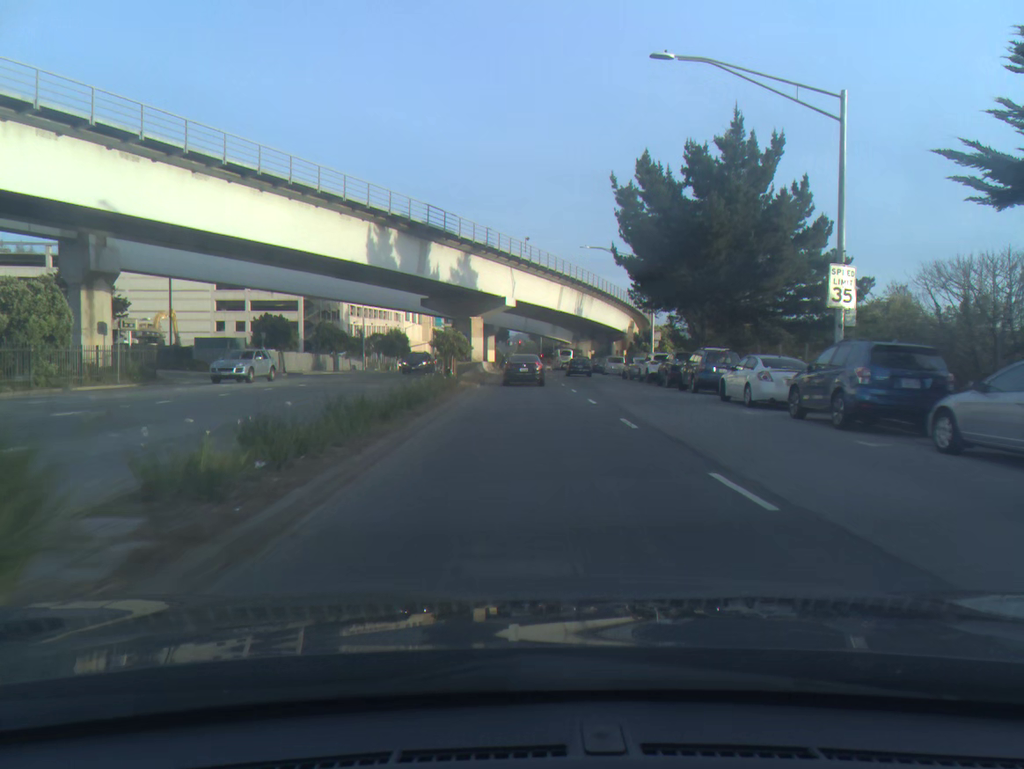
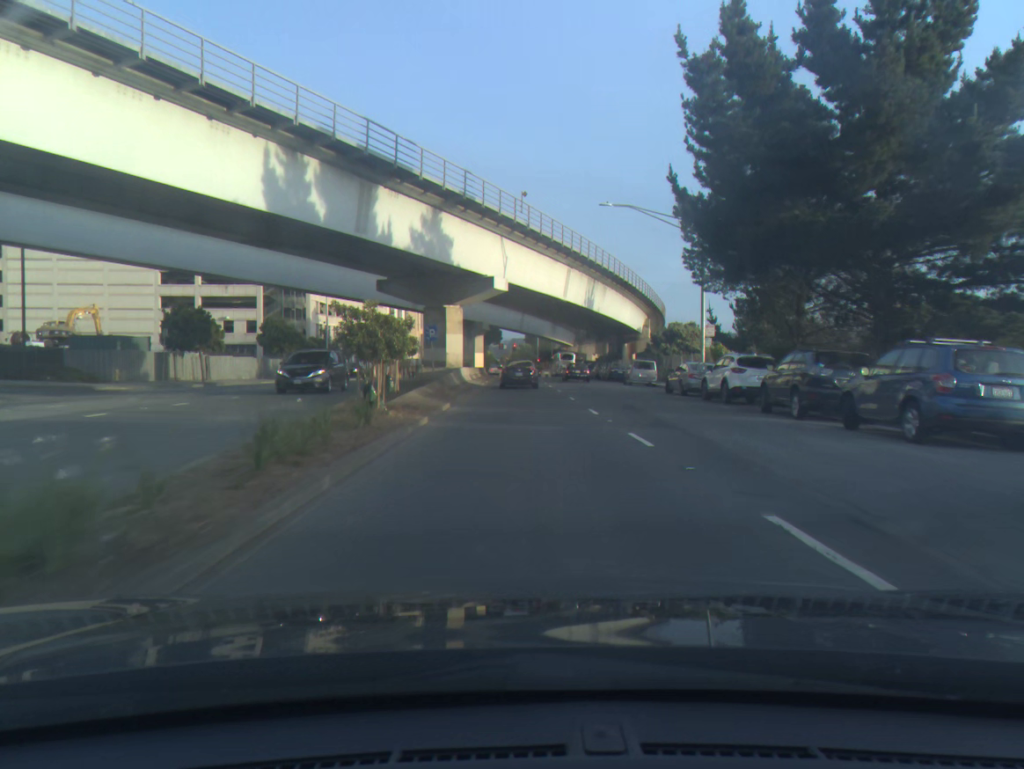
(0.0, +16.9) m; 0°
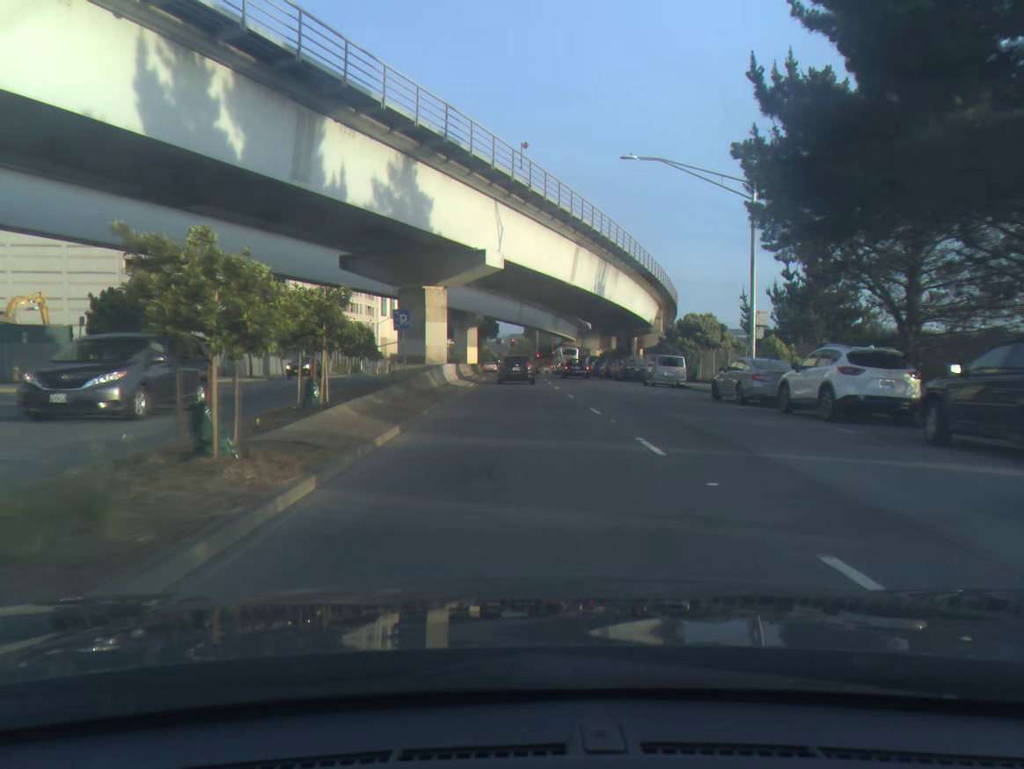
(0.0, +8.6) m; 0°
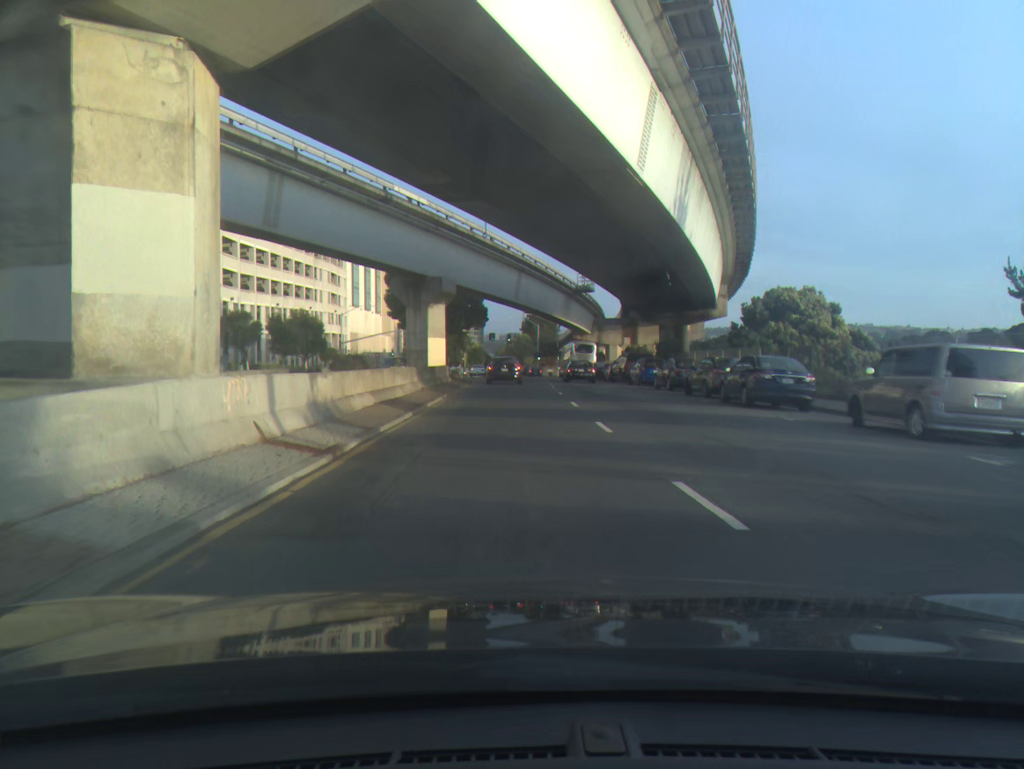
(+0.1, +26.4) m; 0°
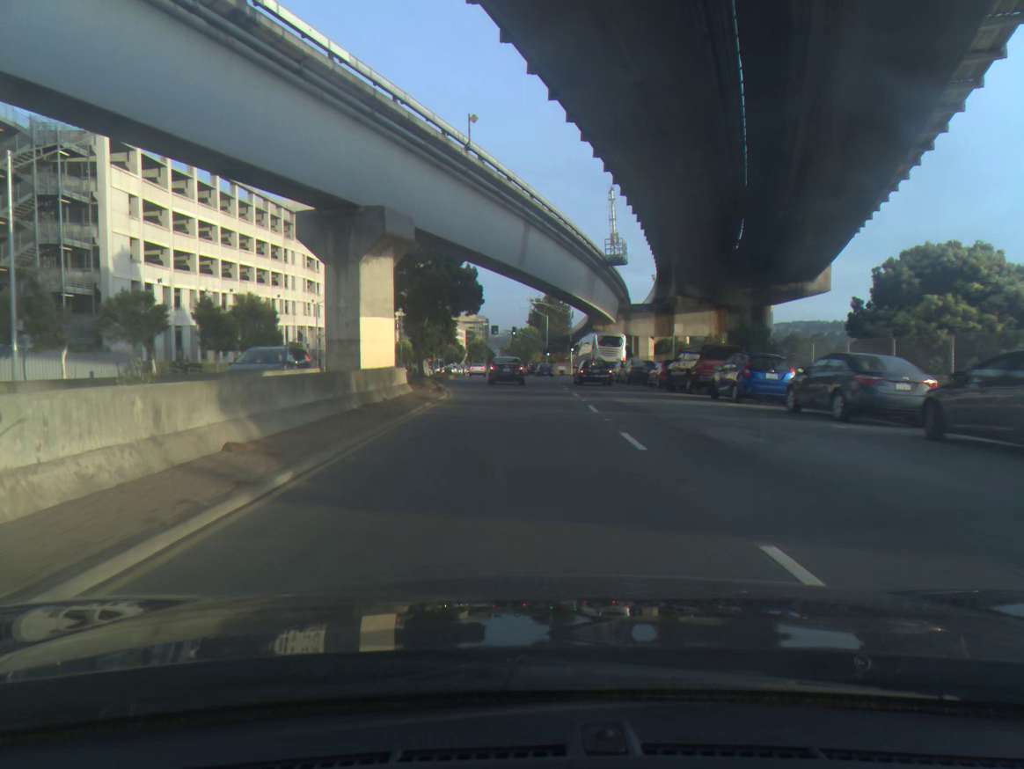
(0.0, +17.3) m; 0°
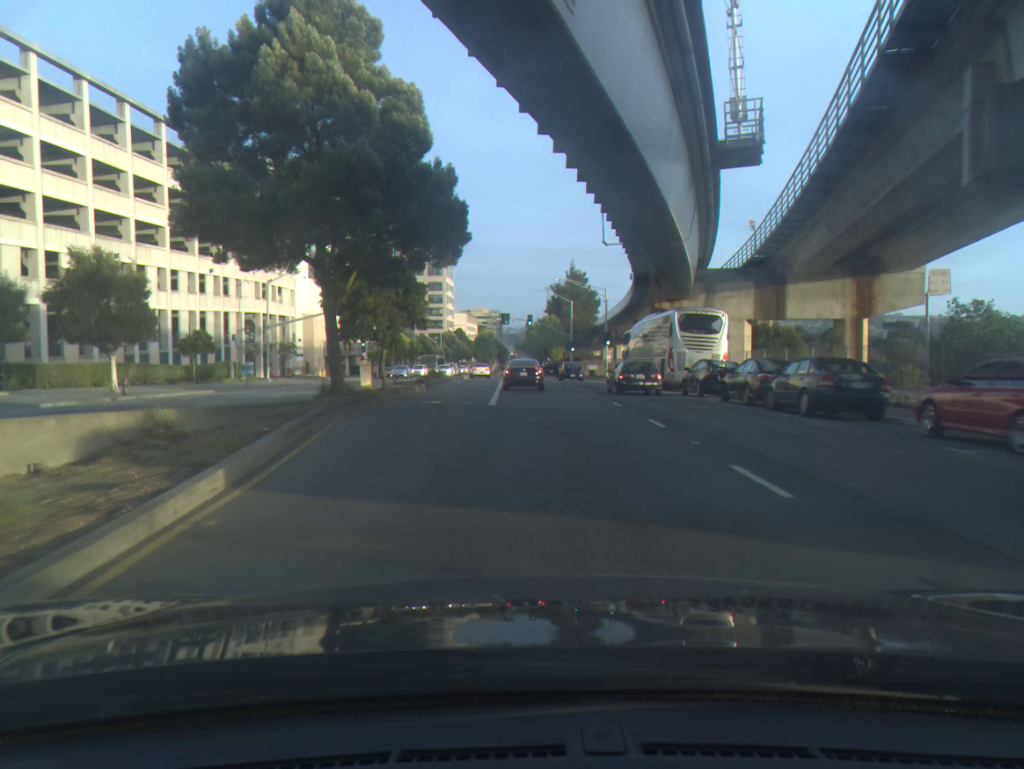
(-0.3, +25.2) m; -1°
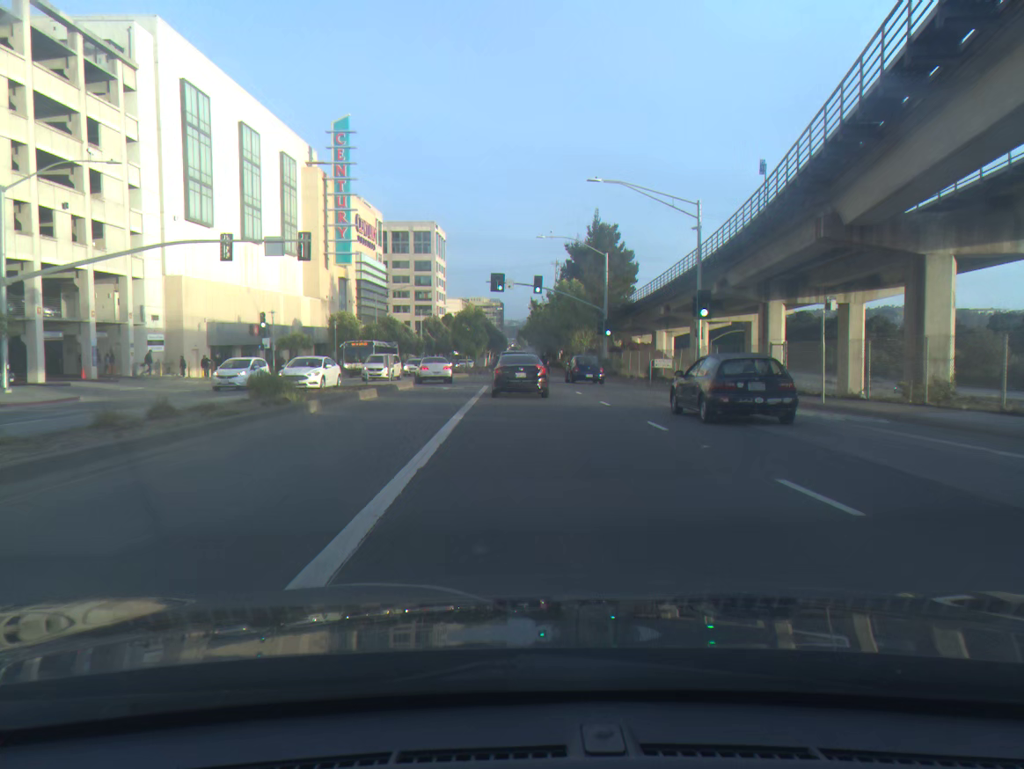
(0.0, +37.8) m; 0°
